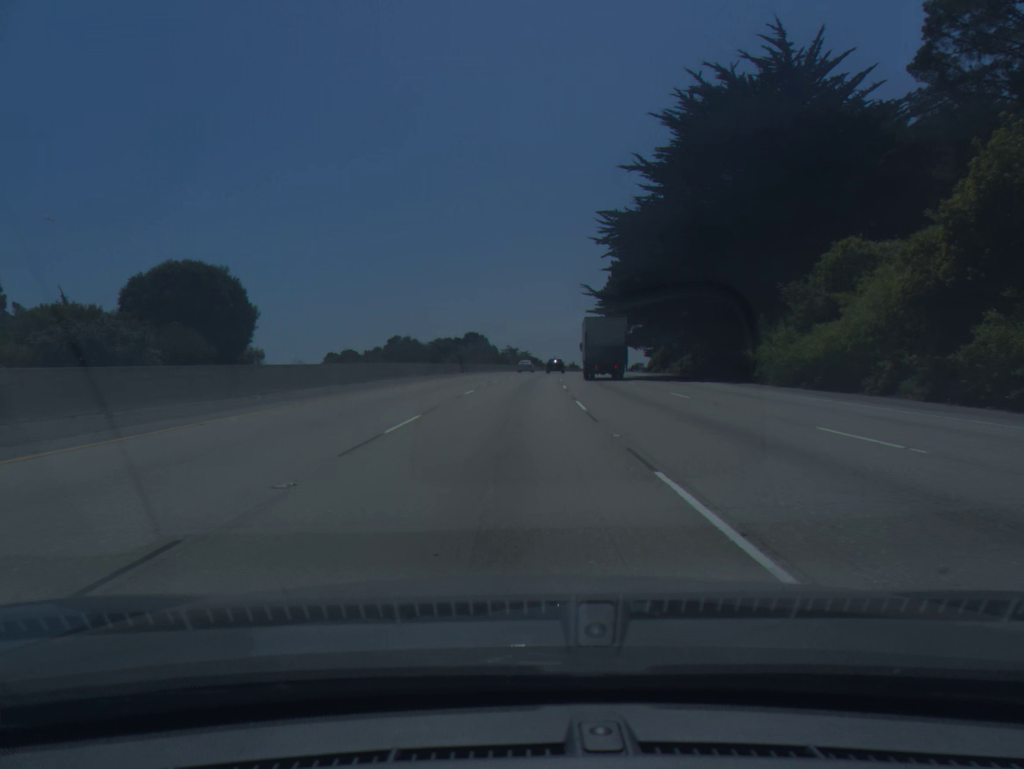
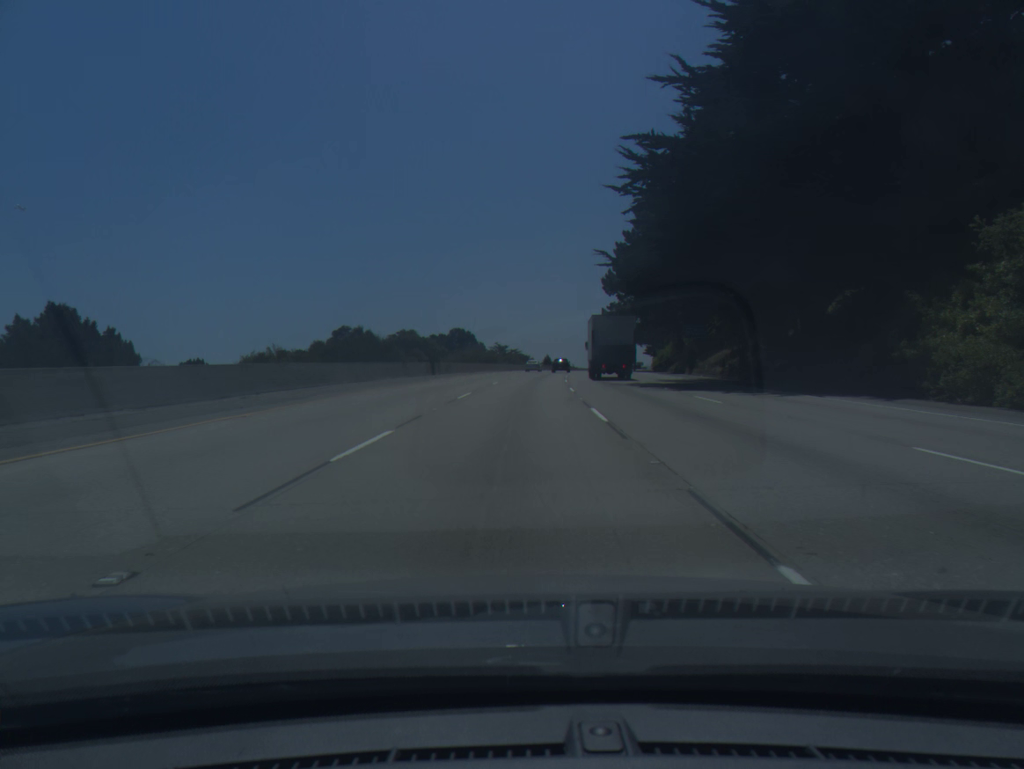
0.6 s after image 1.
(+0.1, +18.2) m; +1°
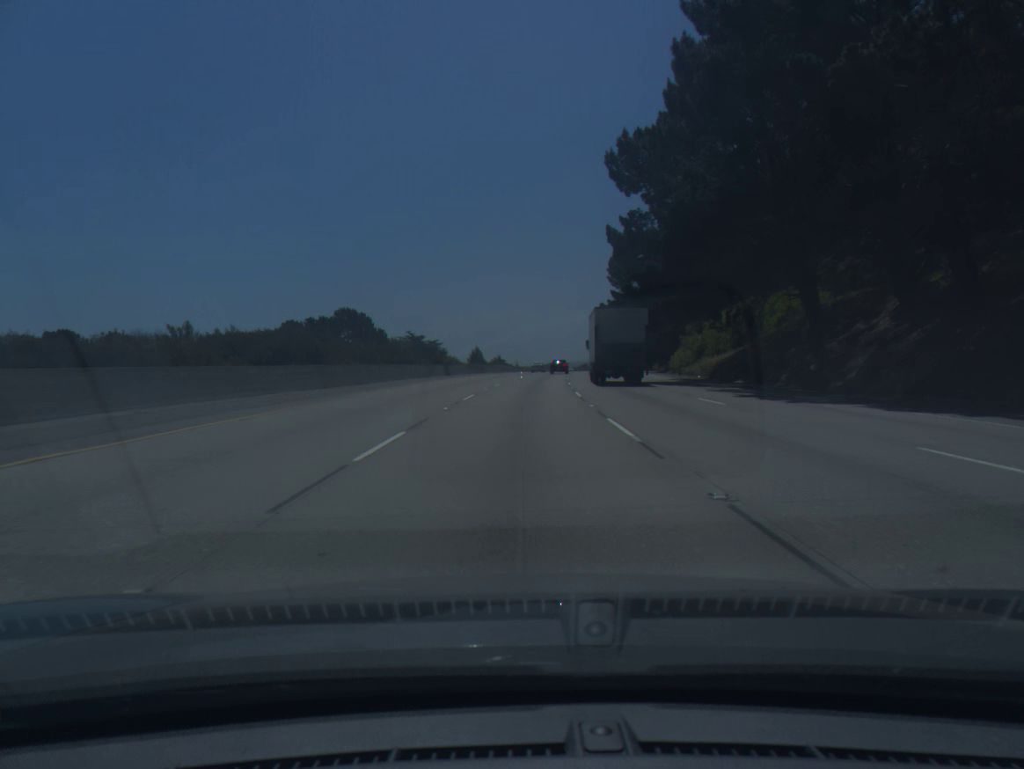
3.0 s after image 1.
(+2.9, +73.1) m; +5°
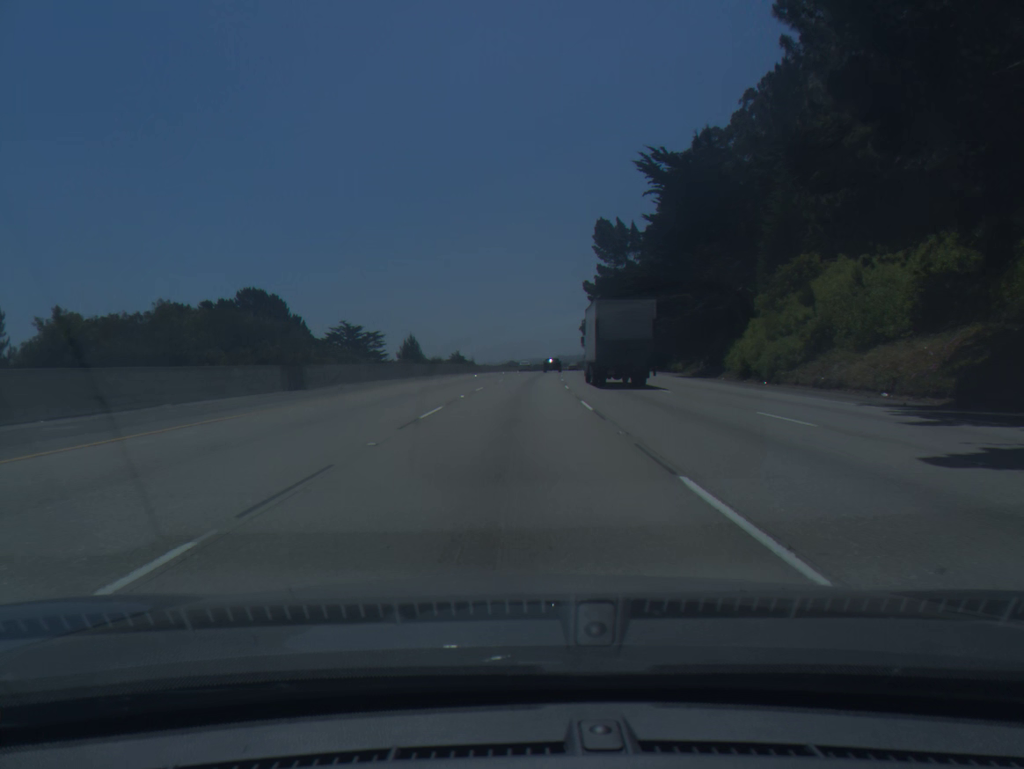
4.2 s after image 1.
(+0.8, +36.8) m; +3°
